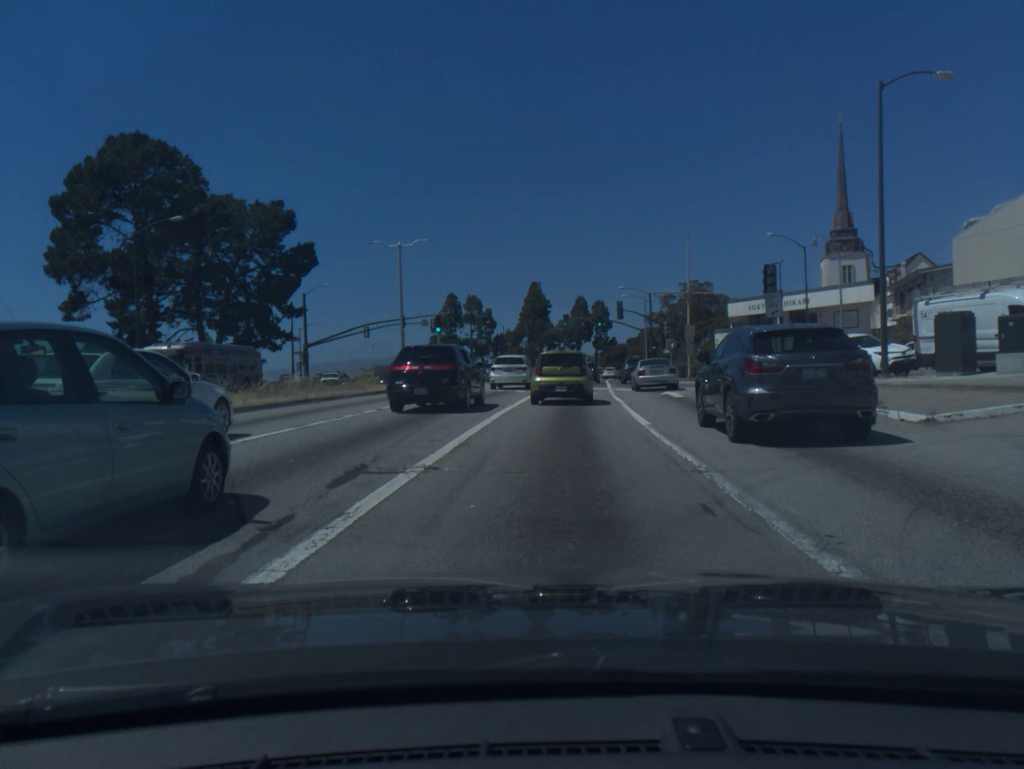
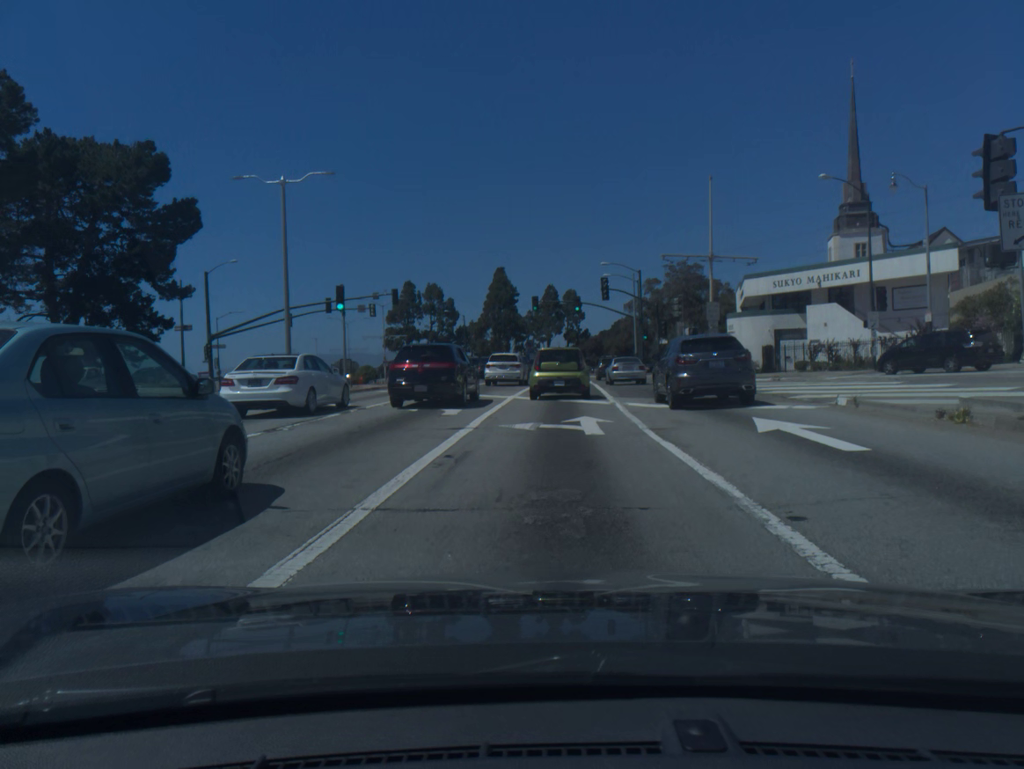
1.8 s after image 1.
(+0.3, +16.8) m; +2°
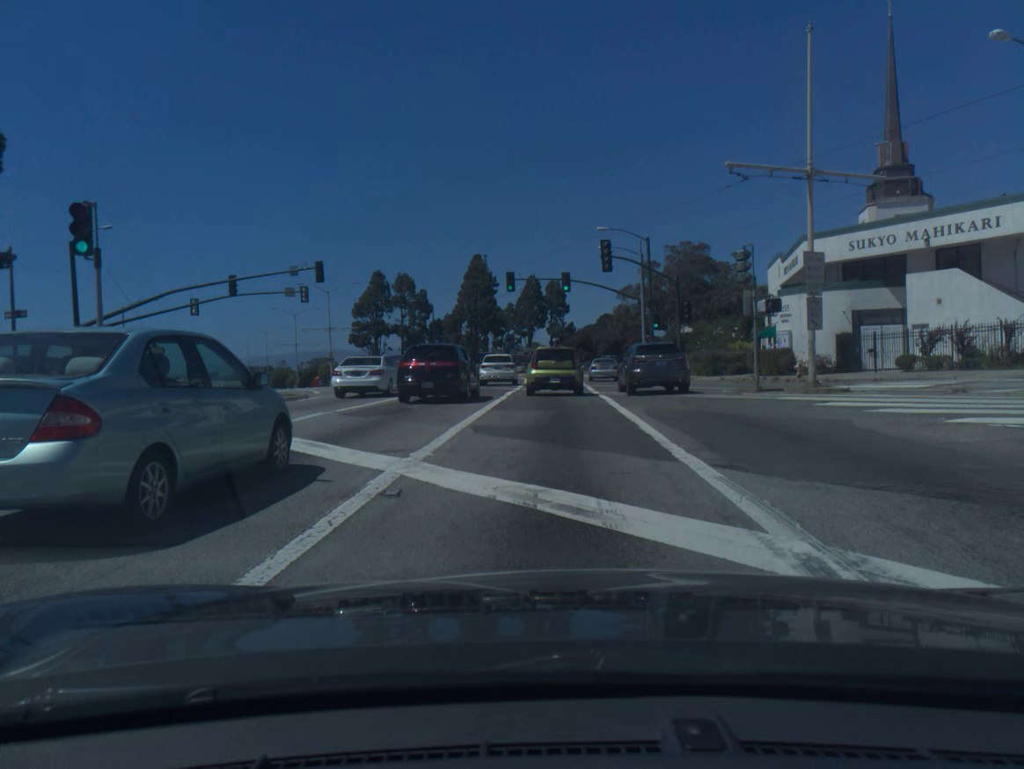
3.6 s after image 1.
(+0.2, +17.2) m; +1°
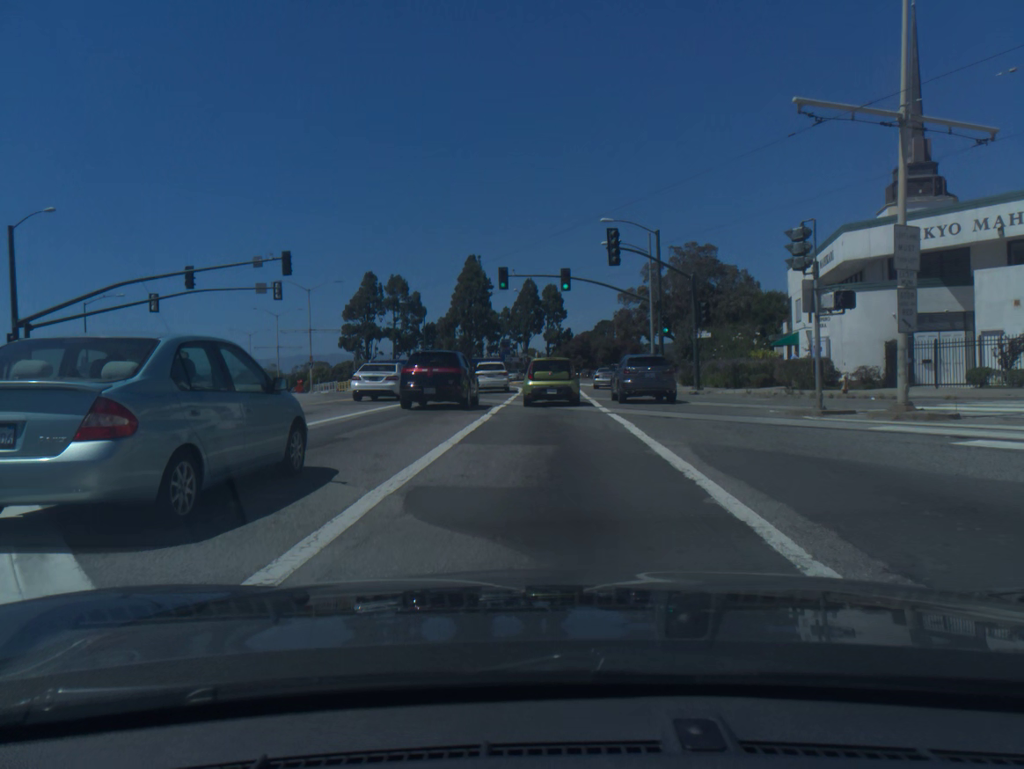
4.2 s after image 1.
(0.0, +5.9) m; 0°
